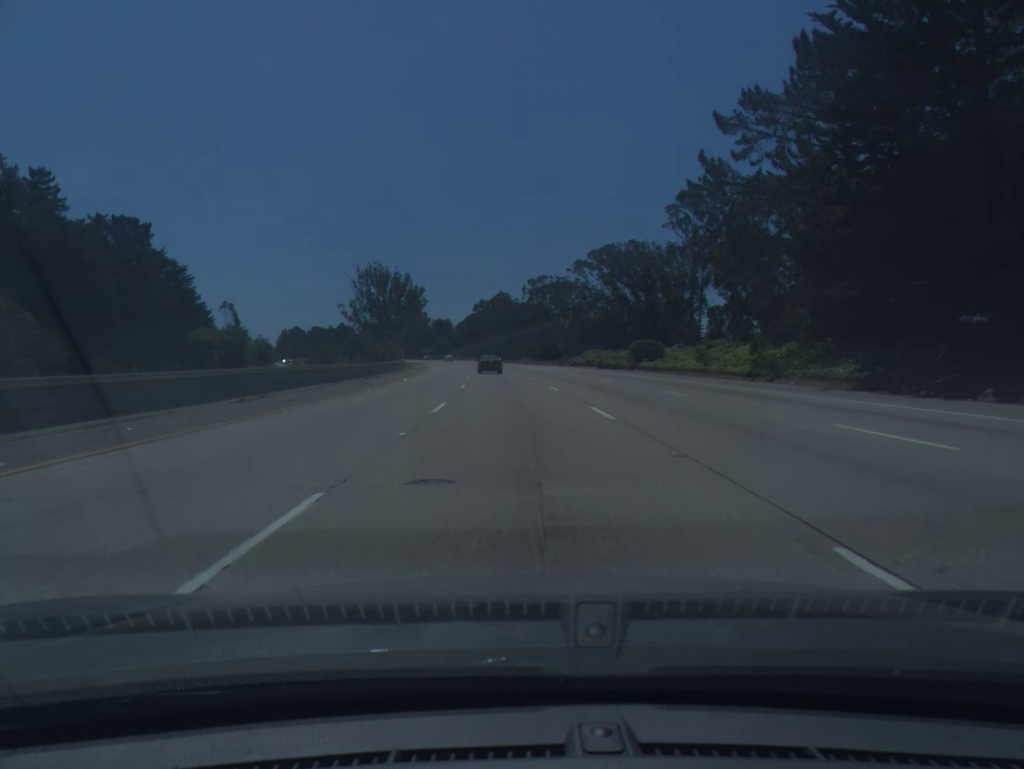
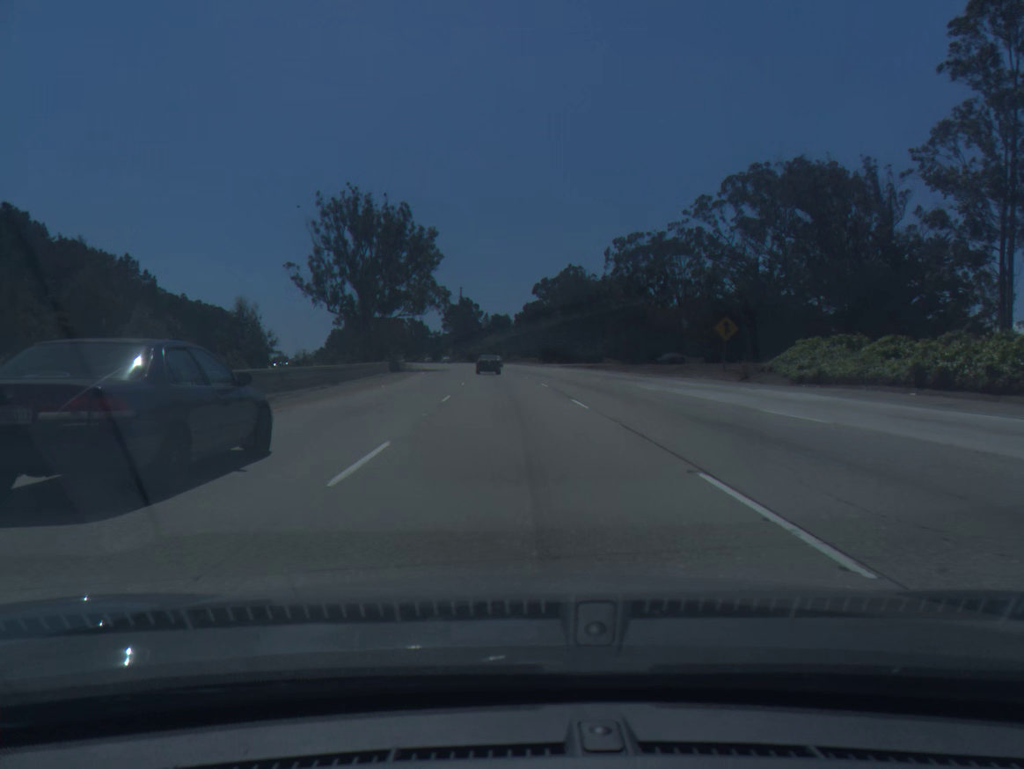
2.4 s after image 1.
(-2.6, +68.4) m; -5°
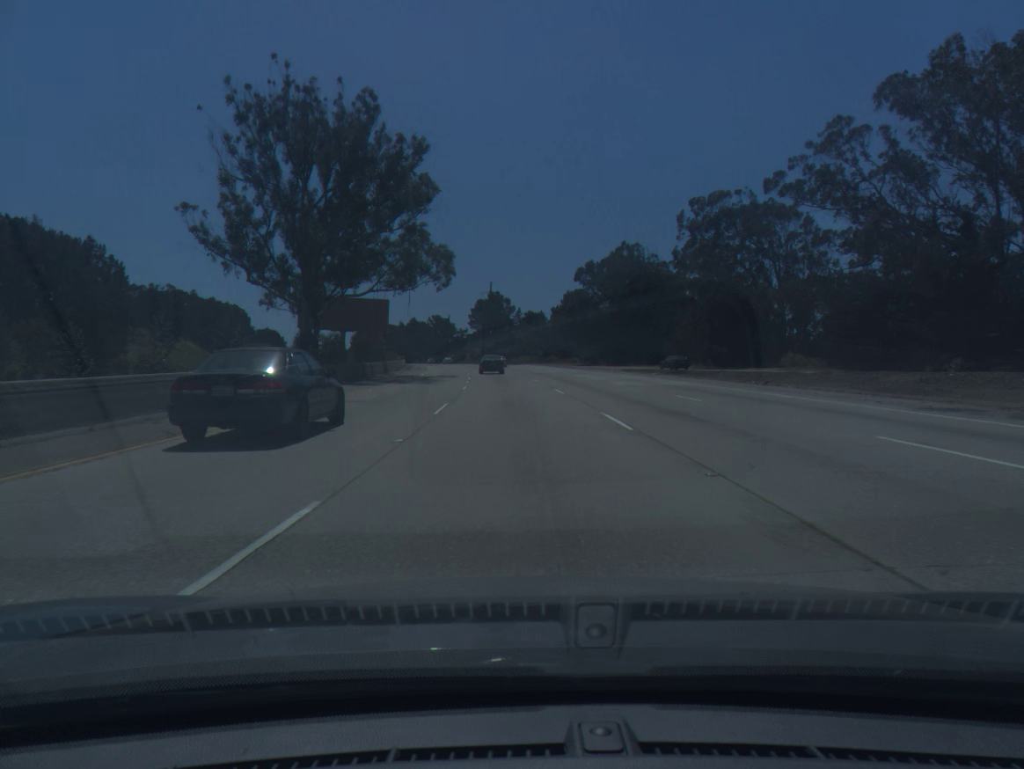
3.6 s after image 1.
(-0.8, +34.2) m; -2°
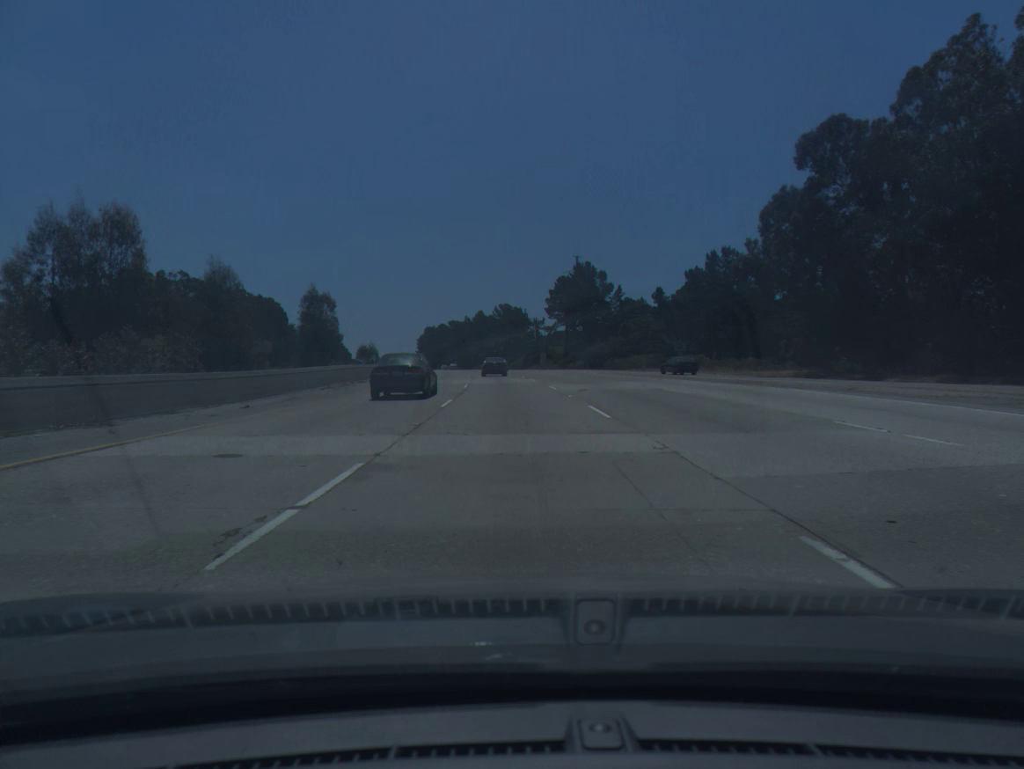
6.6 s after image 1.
(-3.9, +85.2) m; -6°
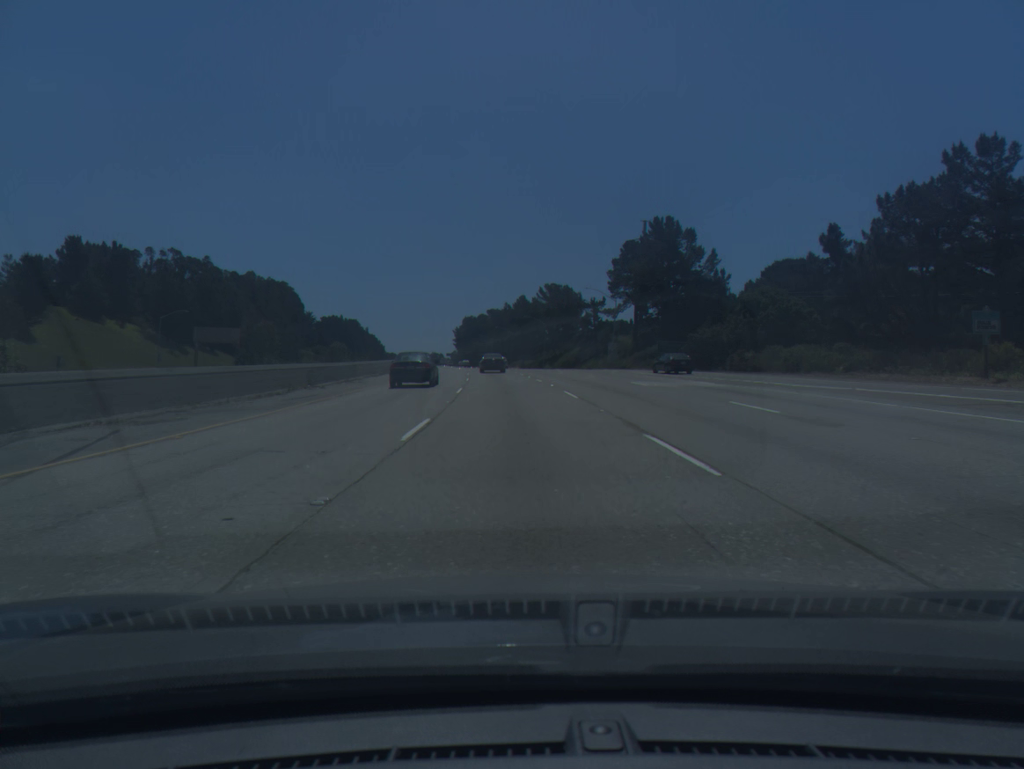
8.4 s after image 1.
(-1.5, +51.1) m; -3°
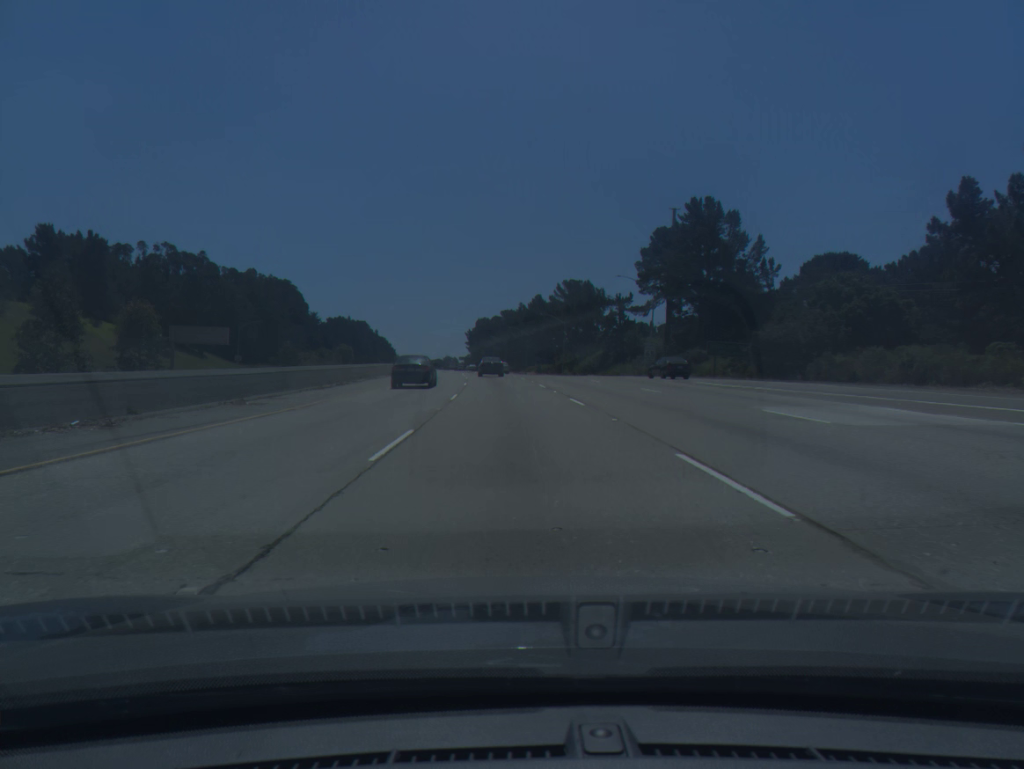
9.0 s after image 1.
(-0.2, +17.1) m; -1°
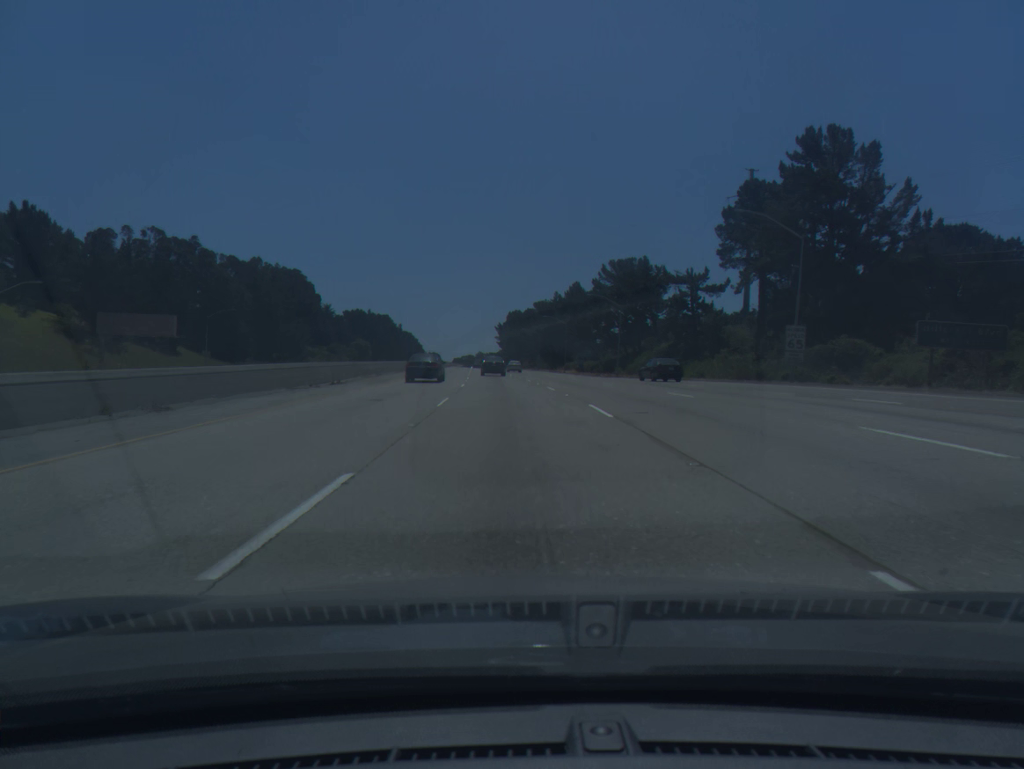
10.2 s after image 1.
(-0.7, +34.2) m; -2°
